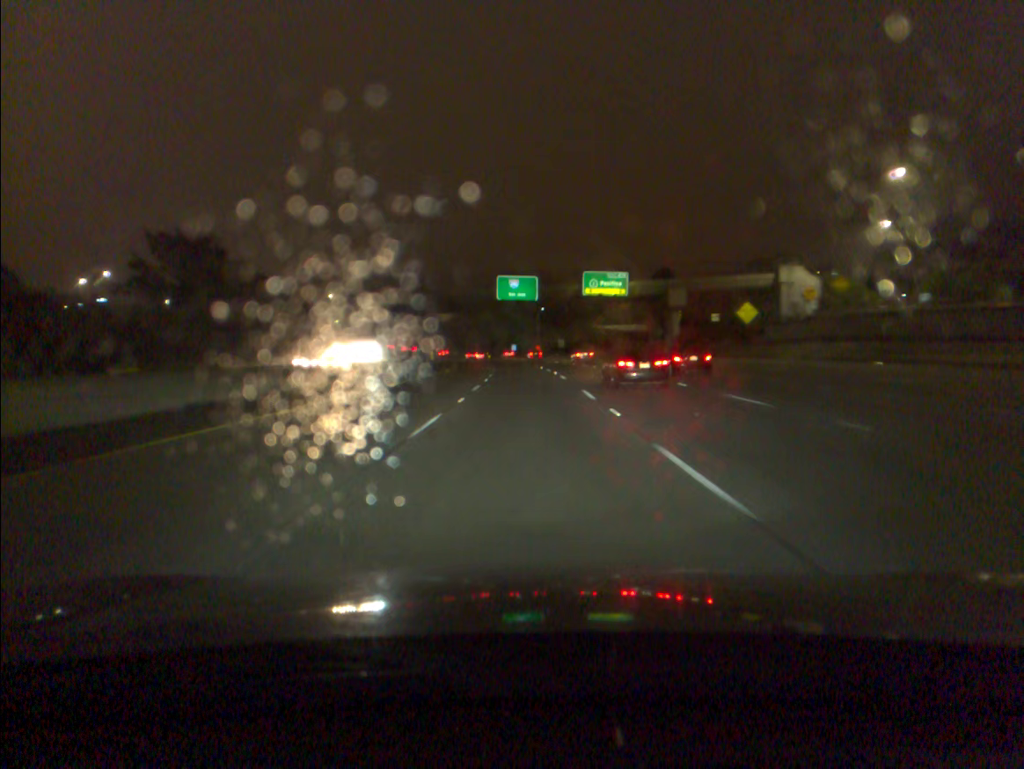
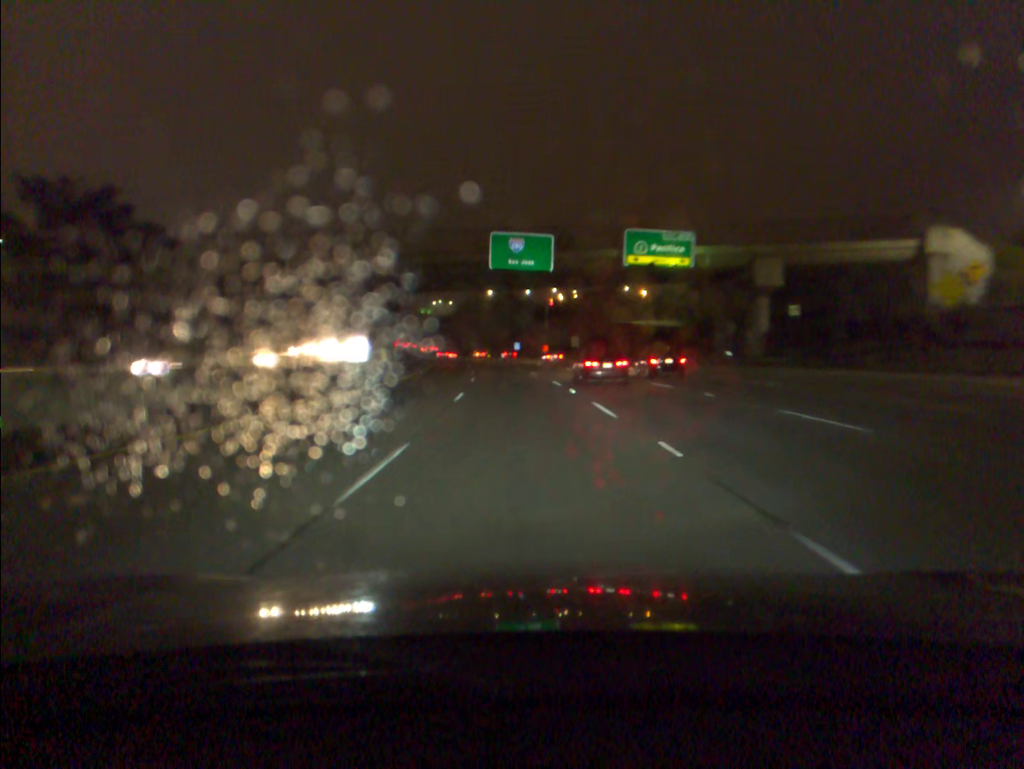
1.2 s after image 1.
(0.0, +34.5) m; 0°
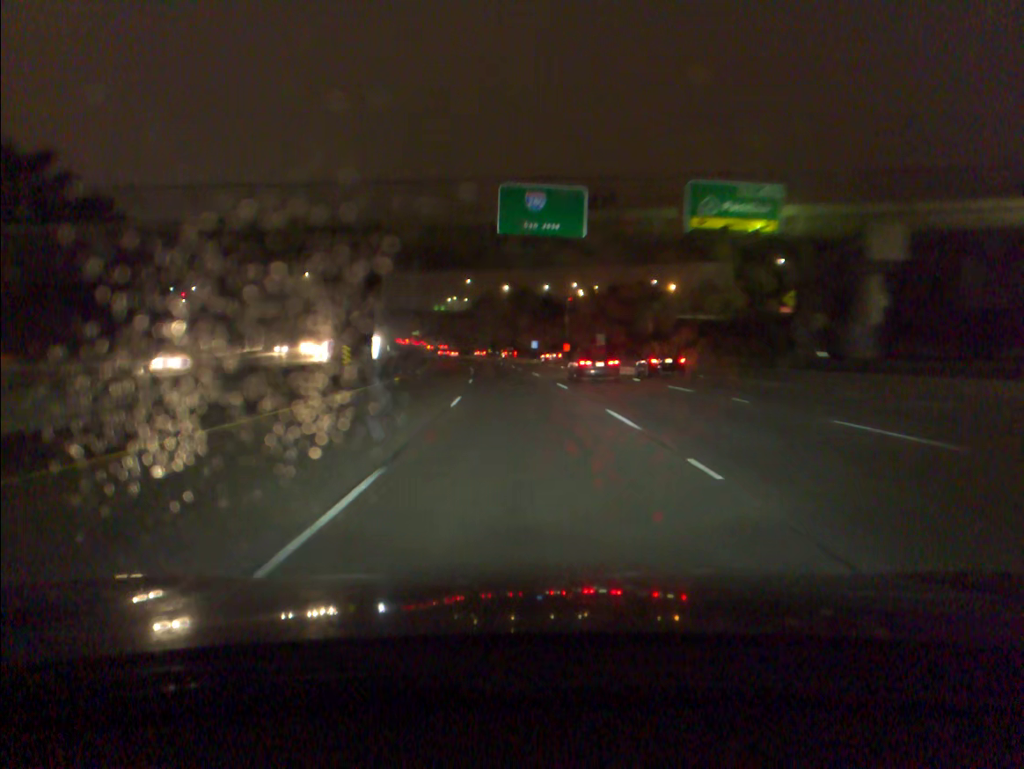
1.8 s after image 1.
(-0.2, +17.1) m; -1°
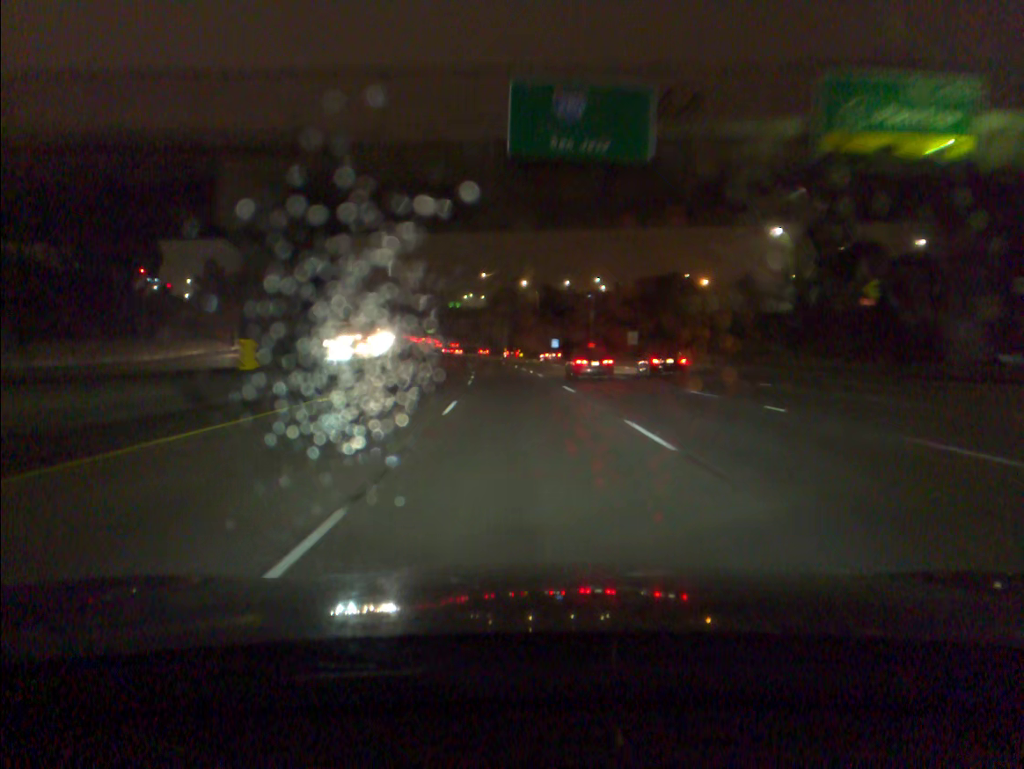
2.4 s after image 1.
(-0.2, +17.1) m; -1°
